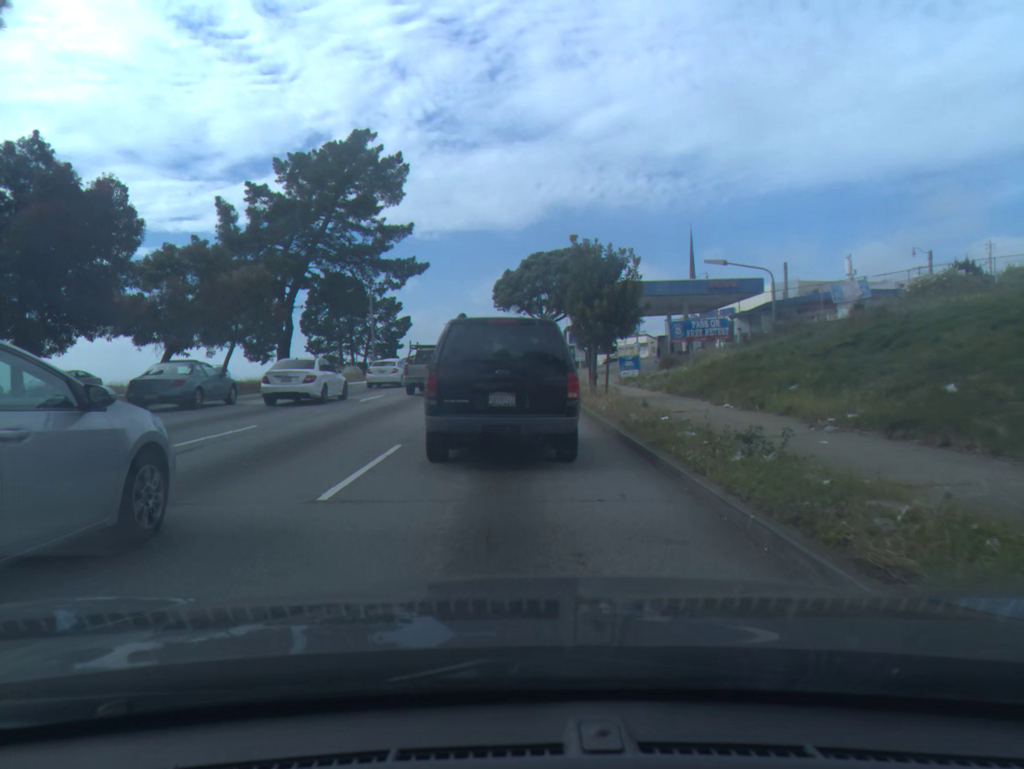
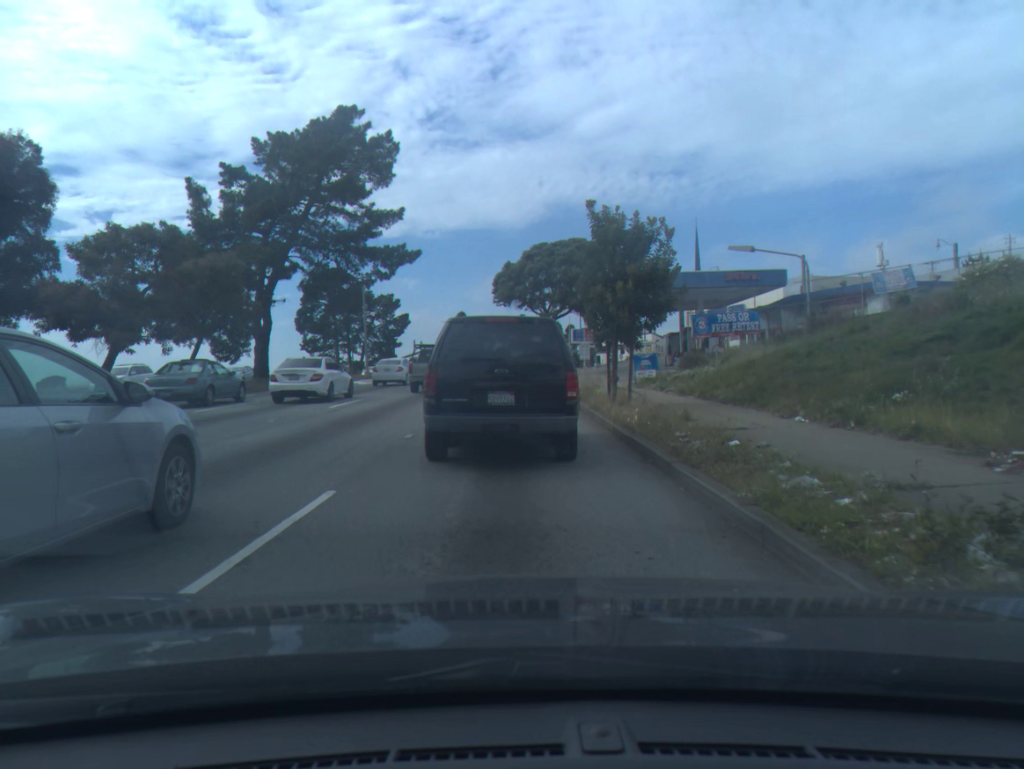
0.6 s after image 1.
(0.0, +4.0) m; 0°
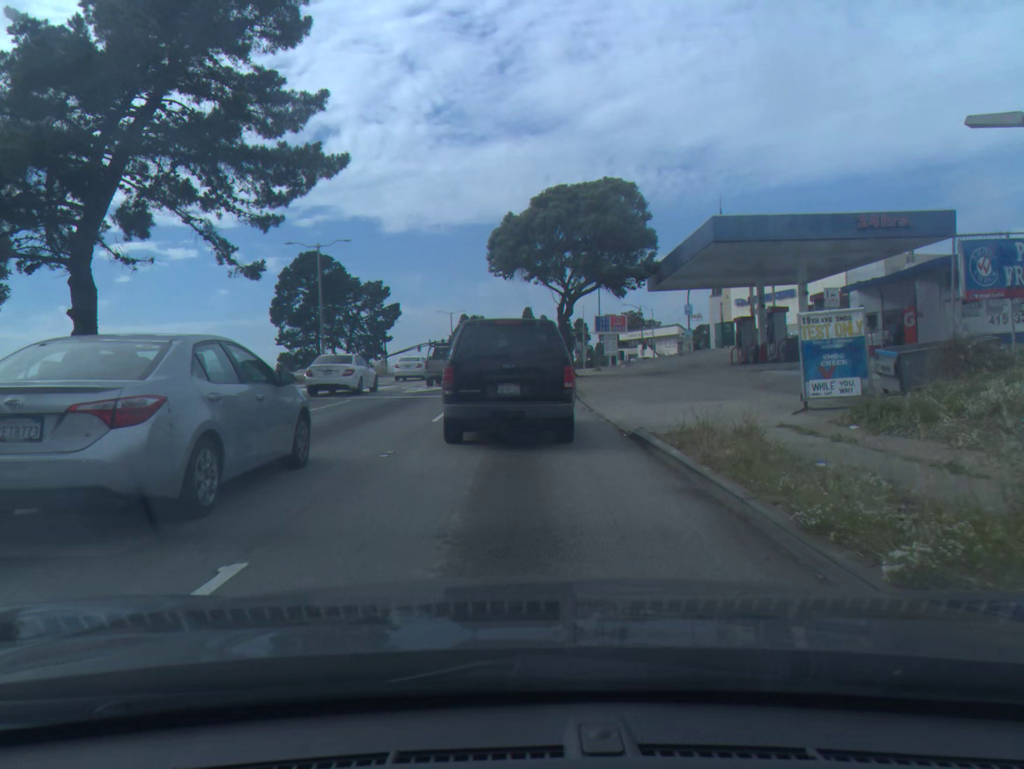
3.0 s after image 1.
(0.0, +17.4) m; 0°
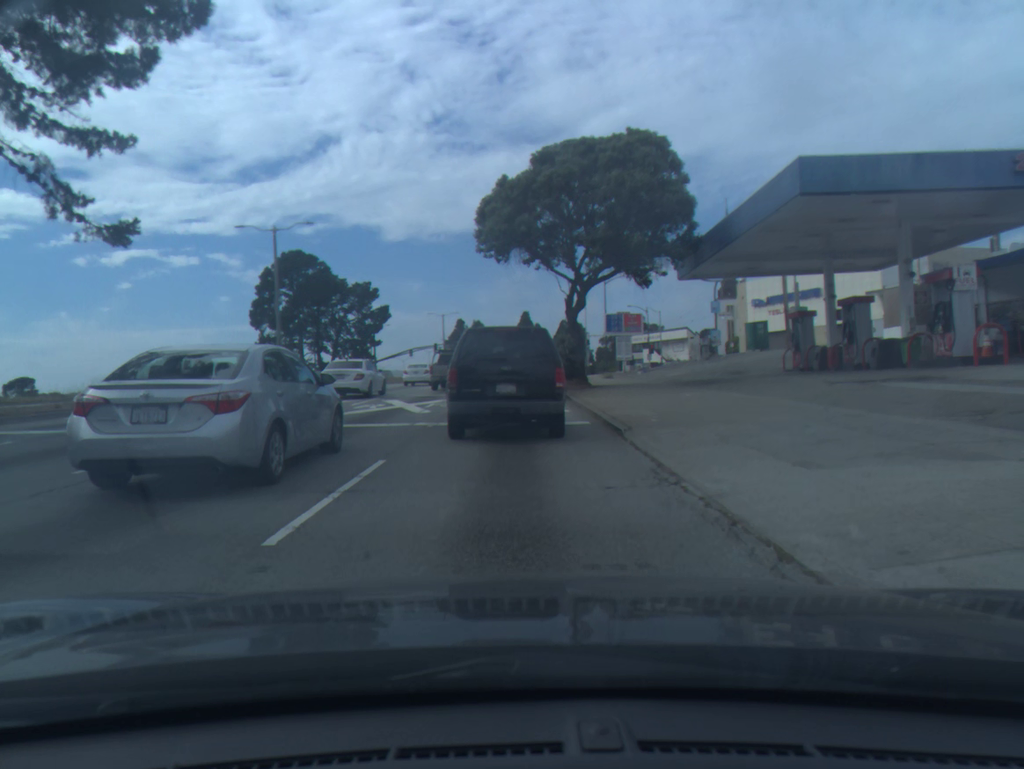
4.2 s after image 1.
(0.0, +9.7) m; 0°
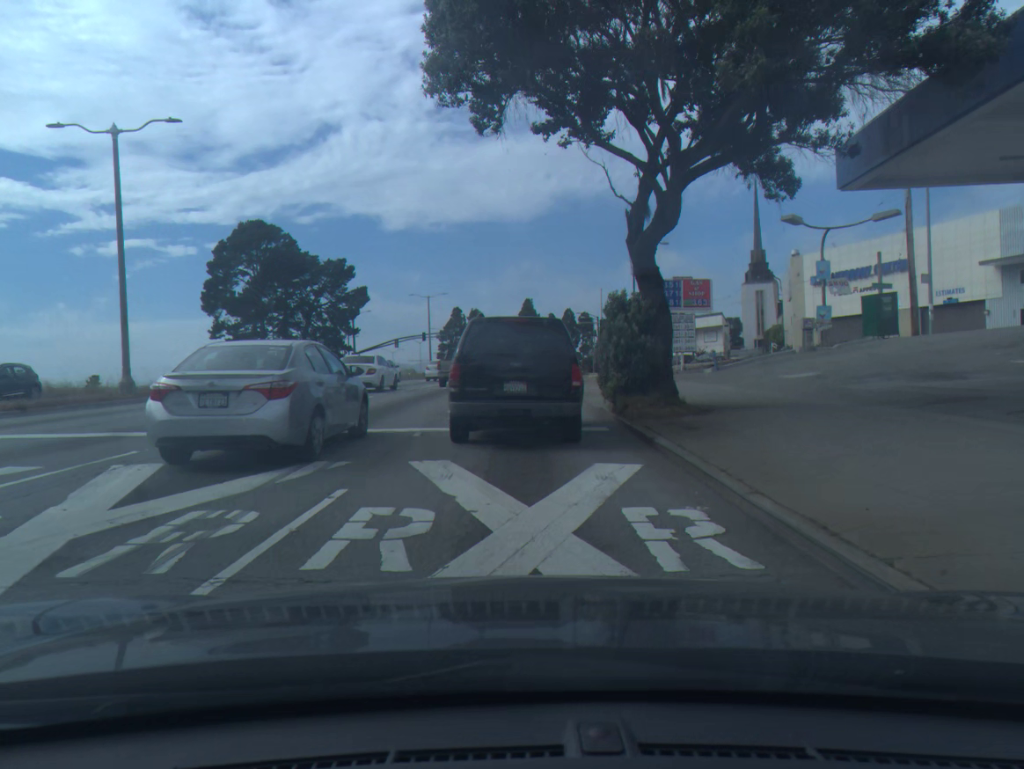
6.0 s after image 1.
(-0.1, +17.4) m; 0°
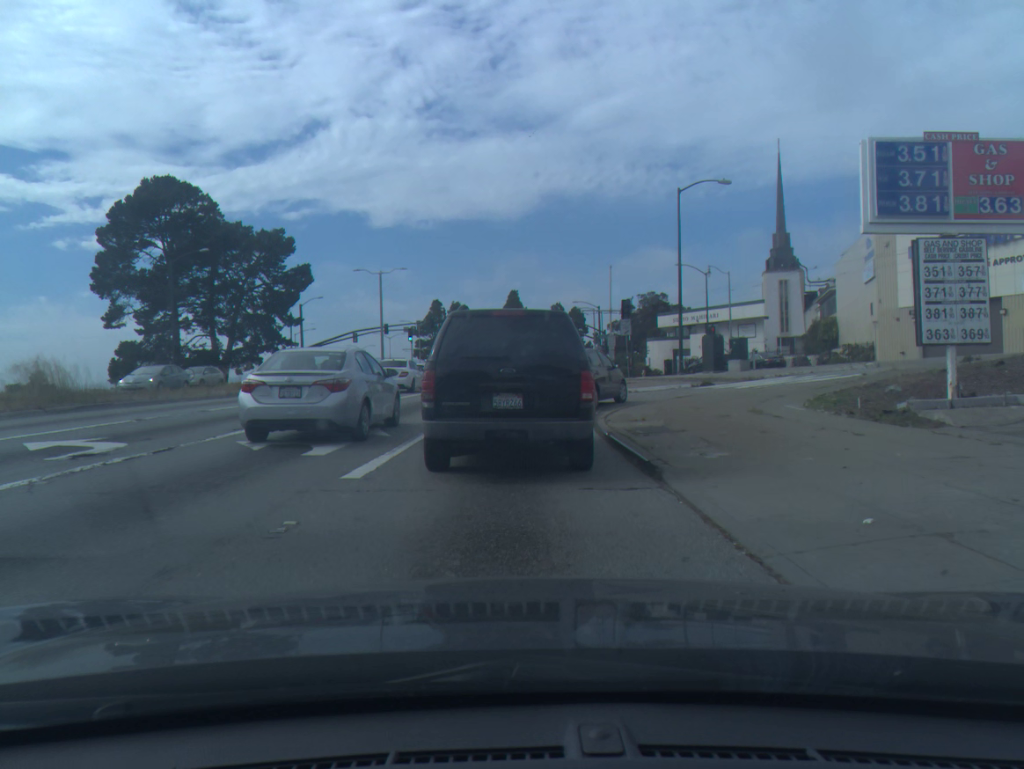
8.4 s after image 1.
(+0.1, +22.1) m; +1°
